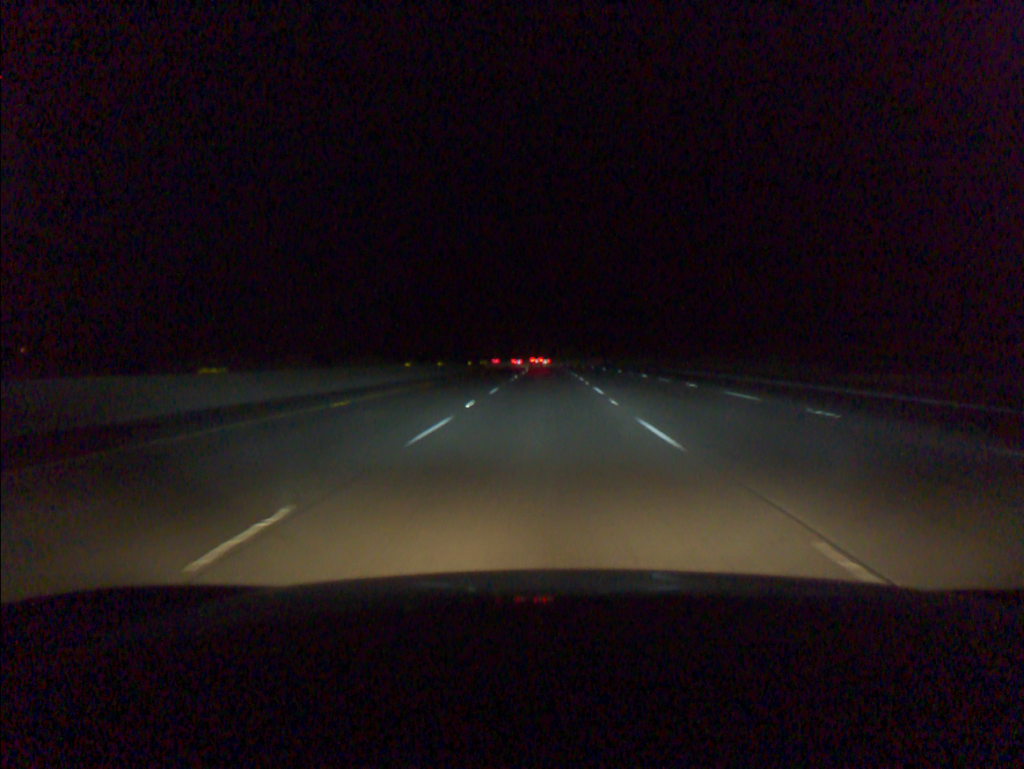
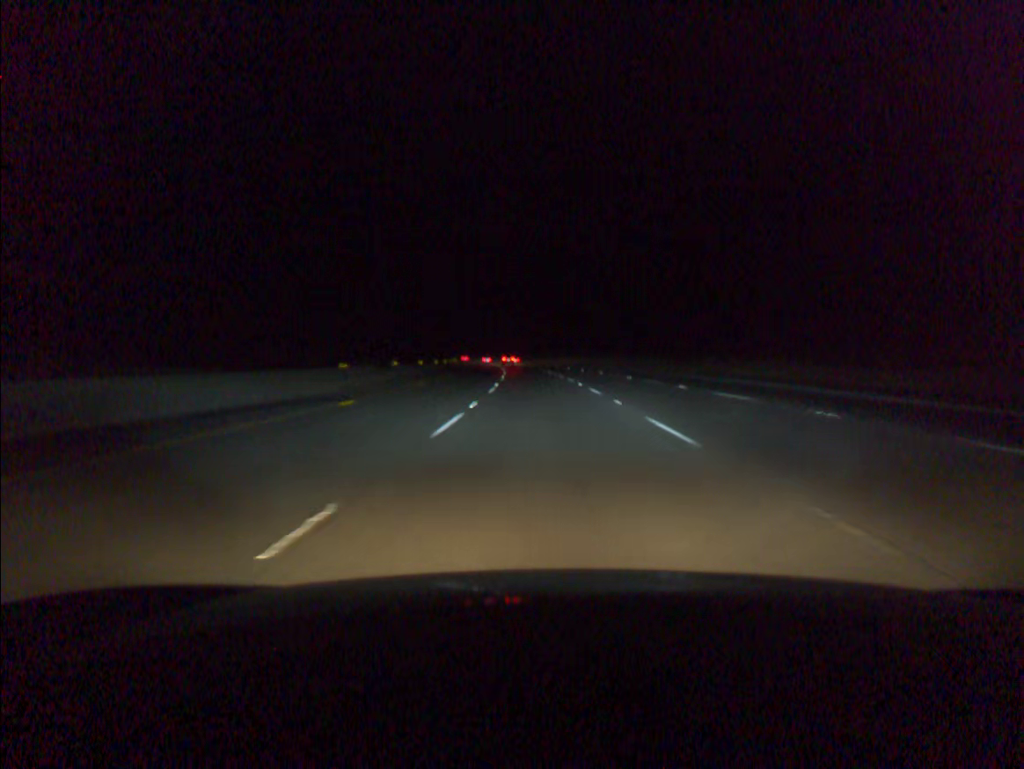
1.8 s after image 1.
(+0.2, +58.2) m; +1°
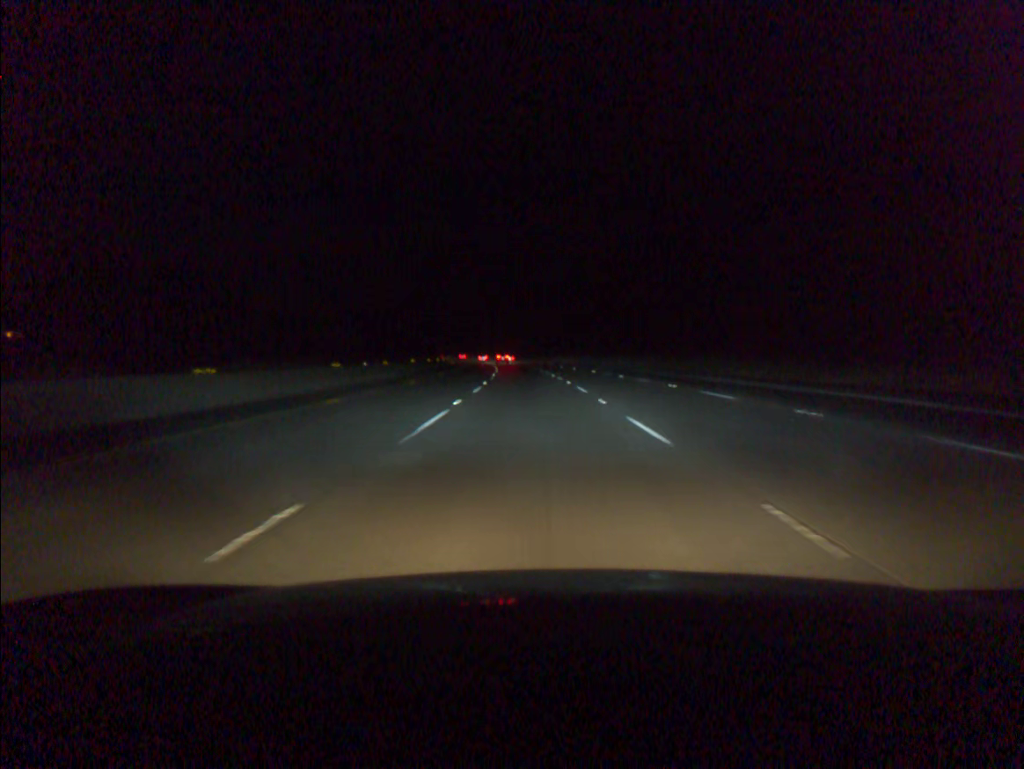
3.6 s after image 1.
(-0.8, +58.2) m; -2°
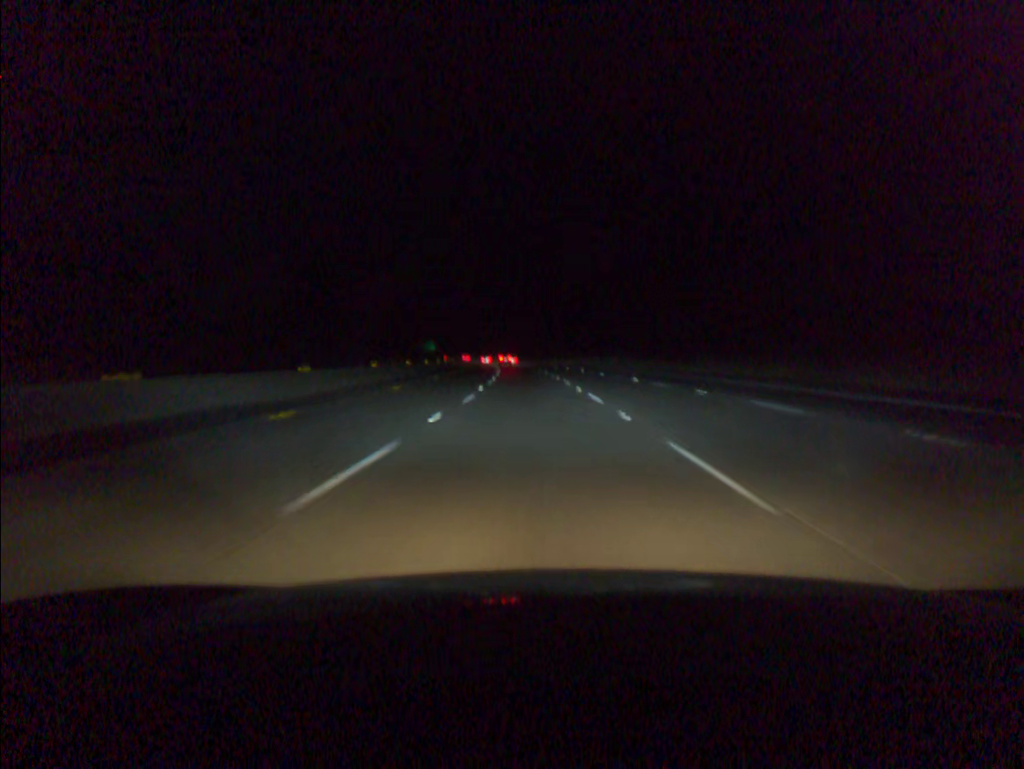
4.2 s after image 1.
(-0.2, +19.4) m; -1°
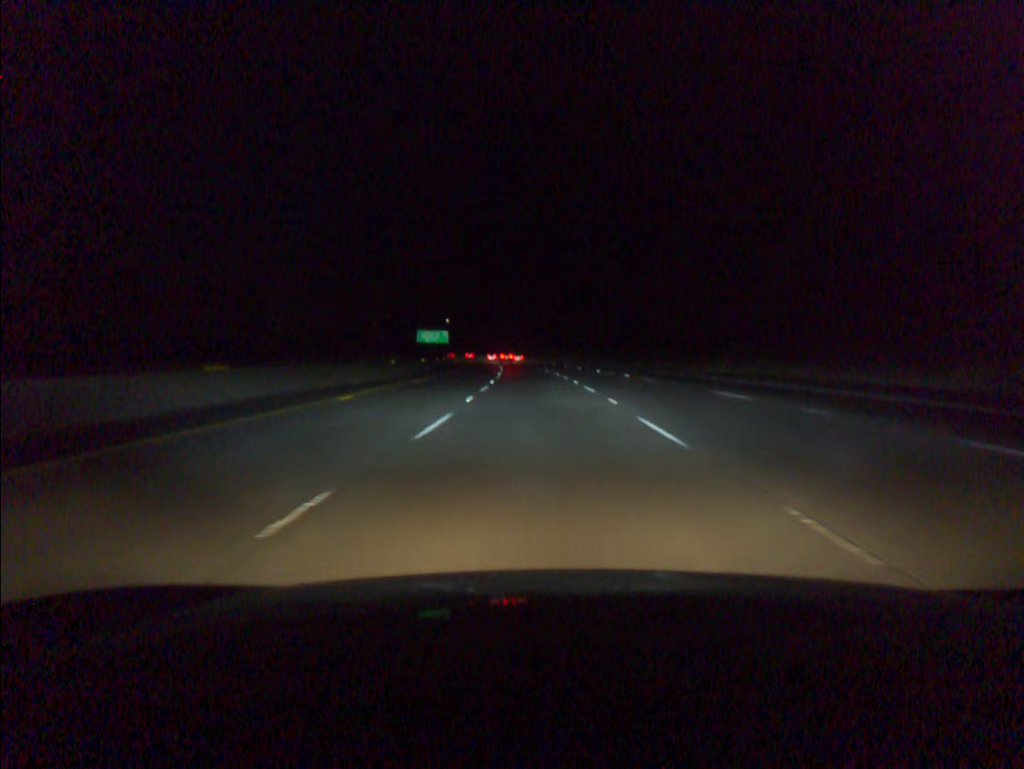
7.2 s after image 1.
(-3.7, +97.0) m; -4°
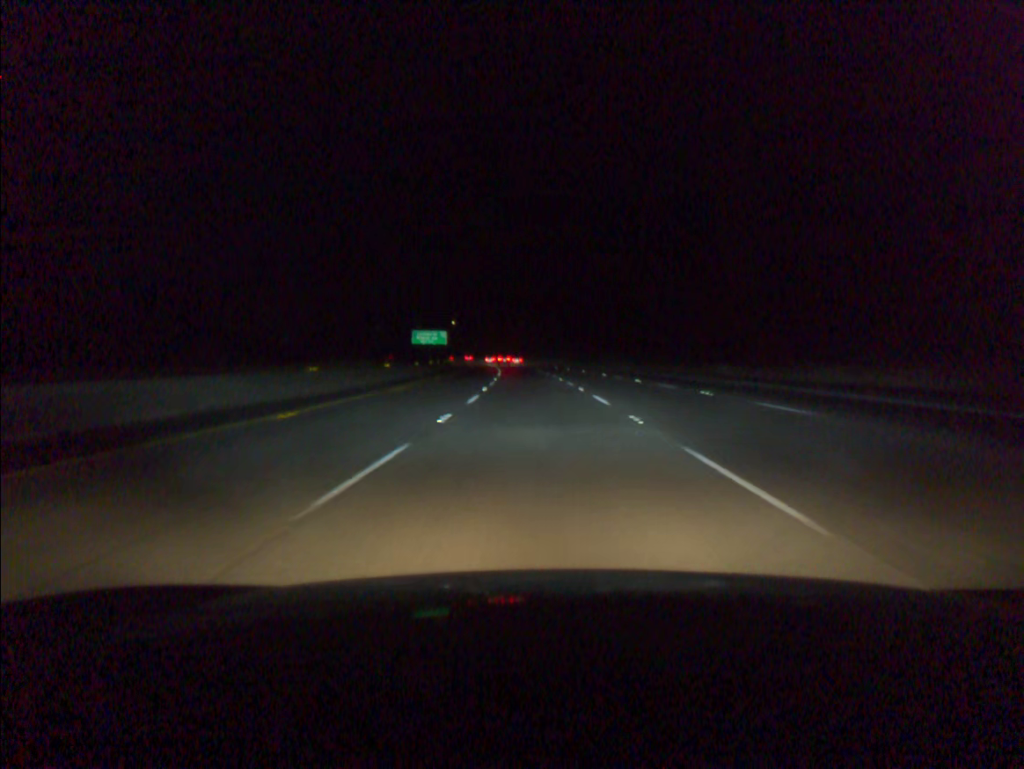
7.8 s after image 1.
(-0.1, +19.4) m; -1°
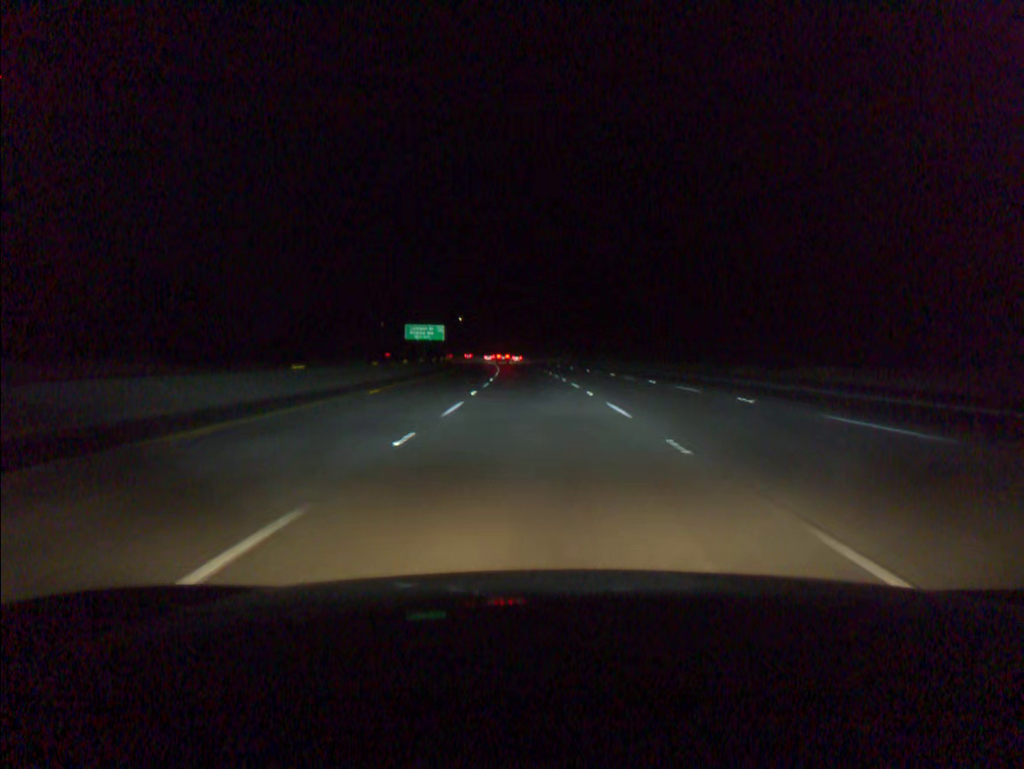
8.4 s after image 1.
(-0.1, +19.4) m; -1°
